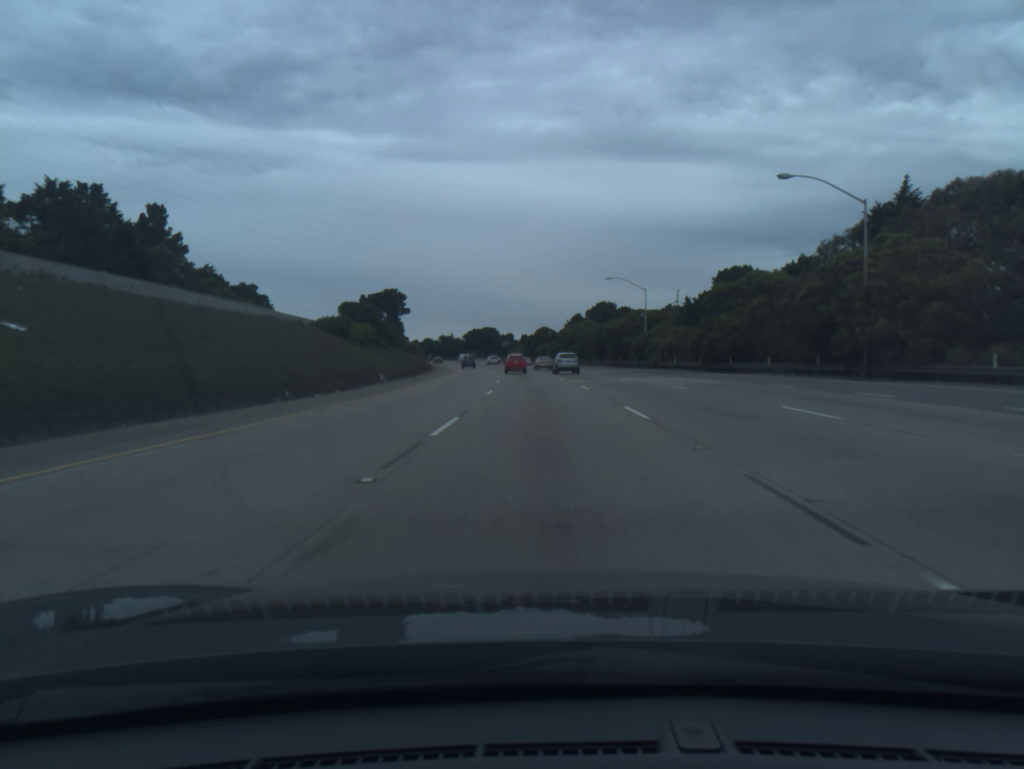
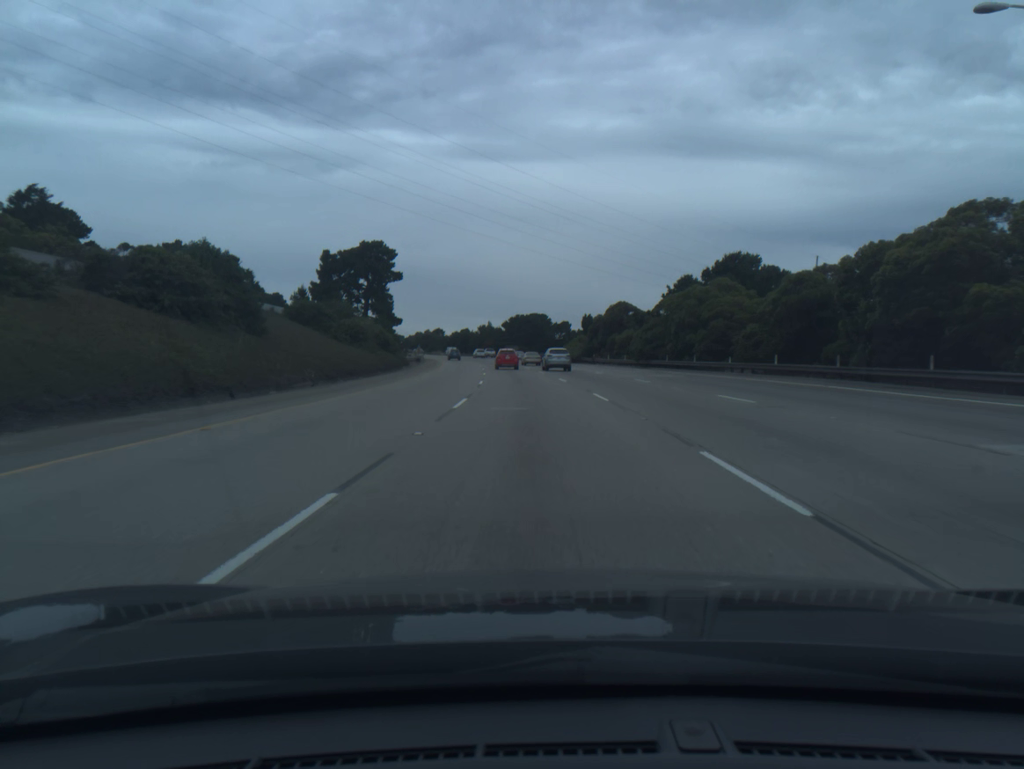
(-2.0, +67.7) m; -4°
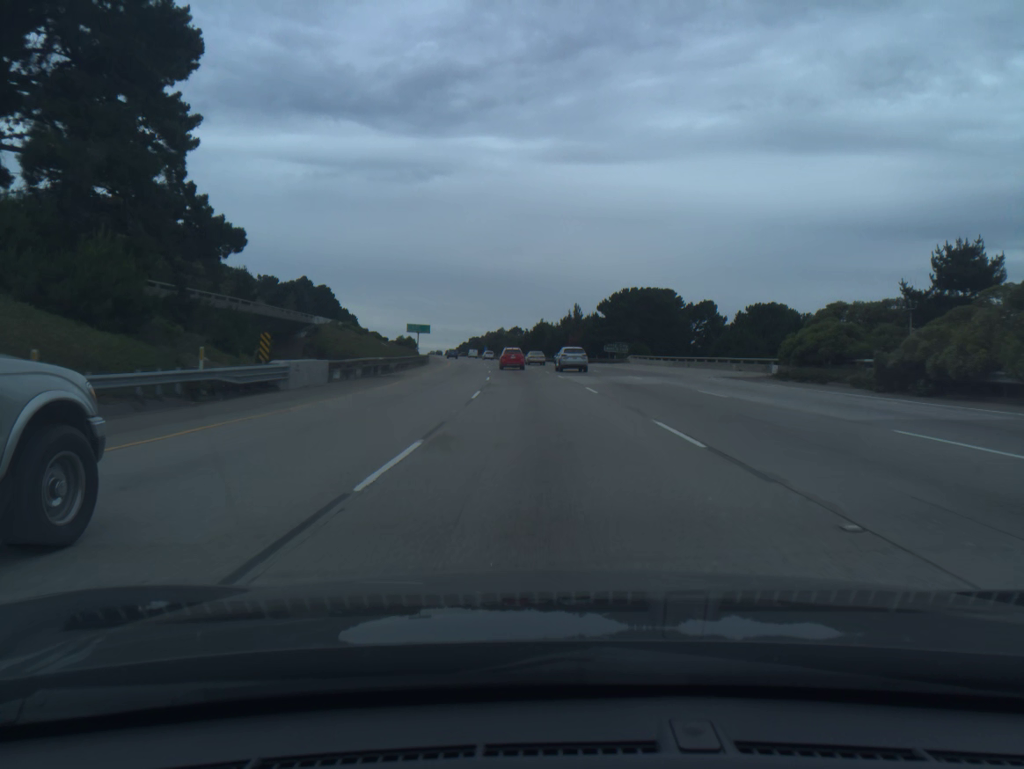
(-4.9, +83.2) m; -7°
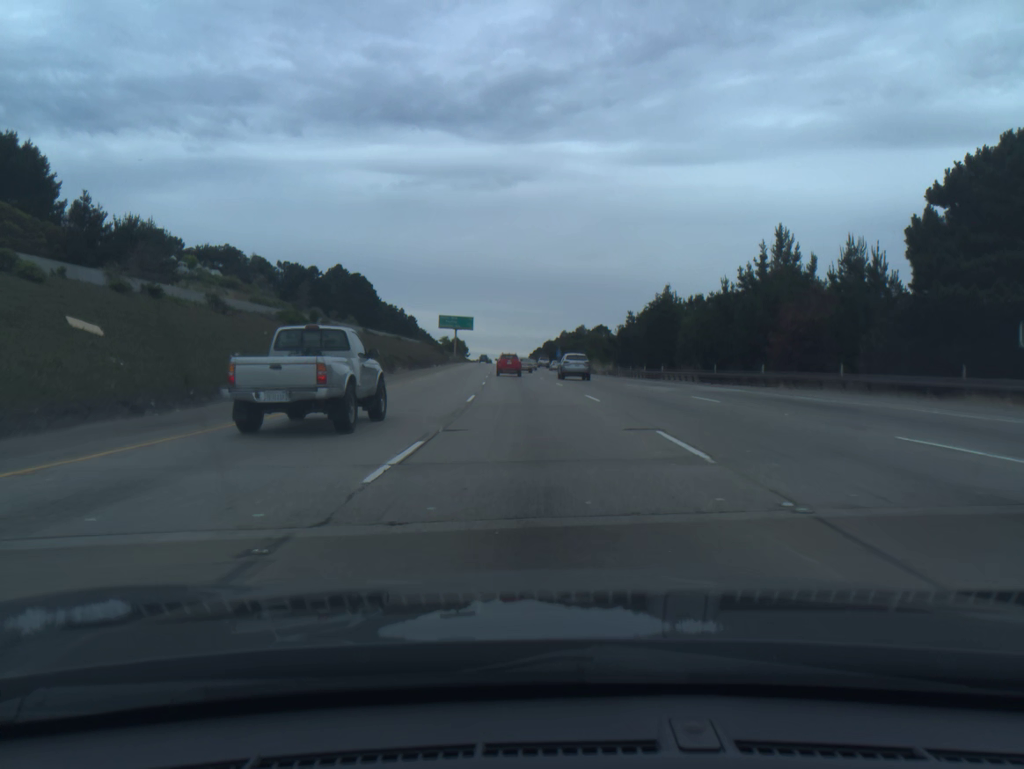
(-4.1, +81.6) m; -6°
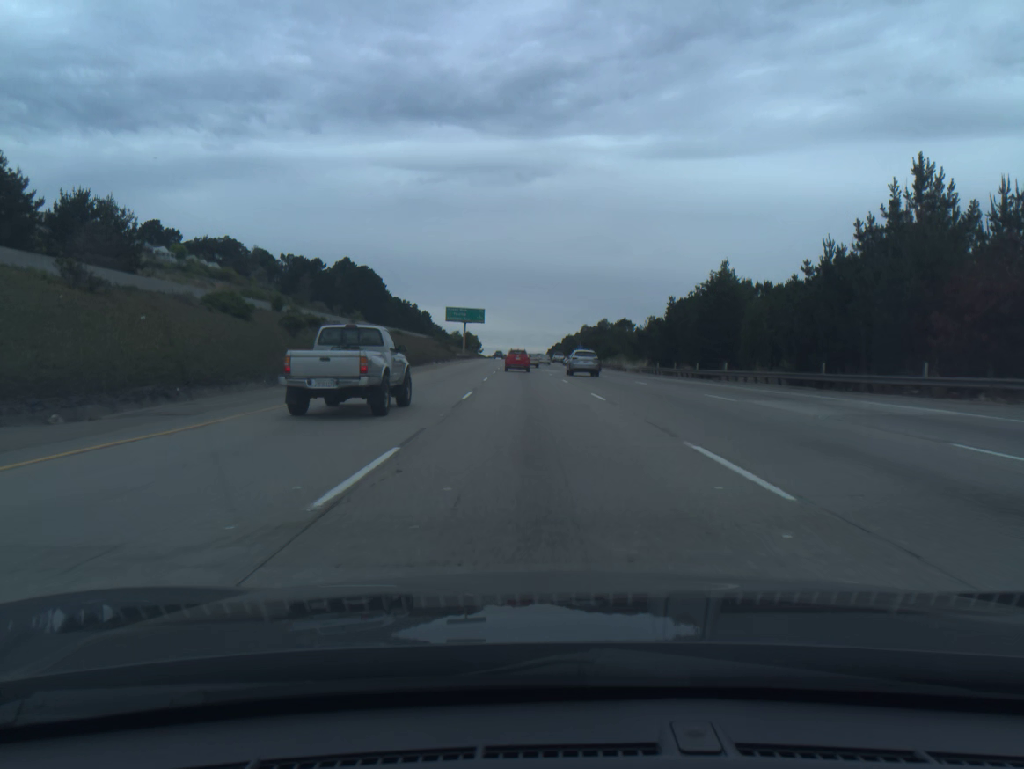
(-0.2, +16.1) m; -1°
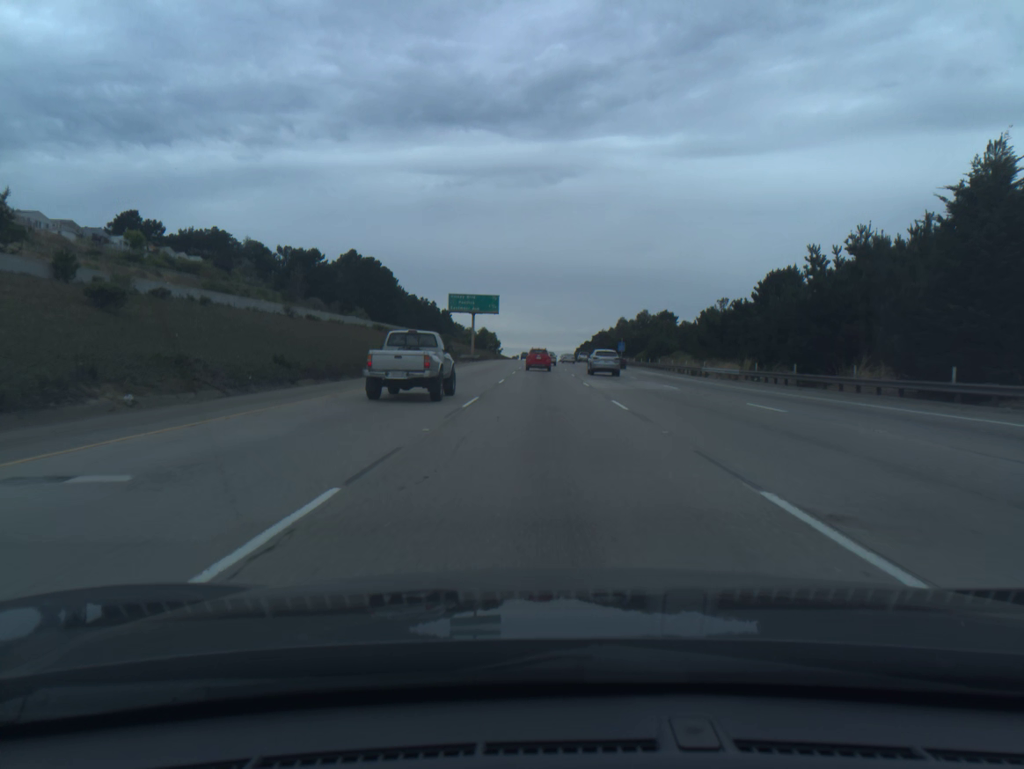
(-0.7, +32.2) m; -2°
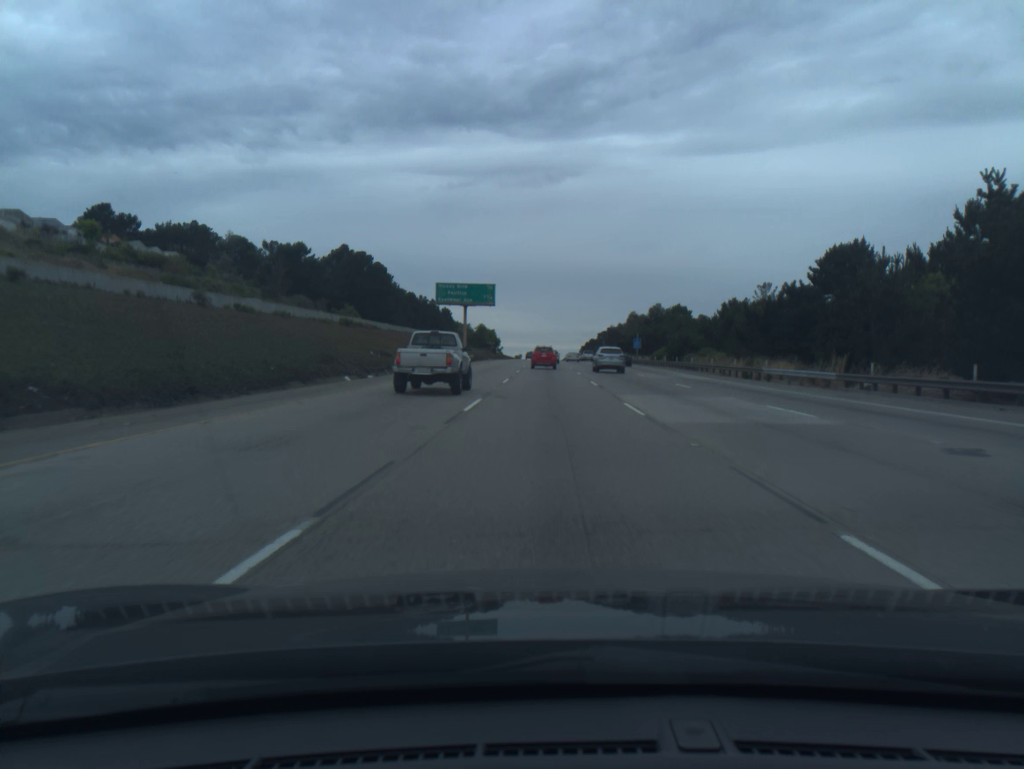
(-0.1, +16.1) m; 0°
